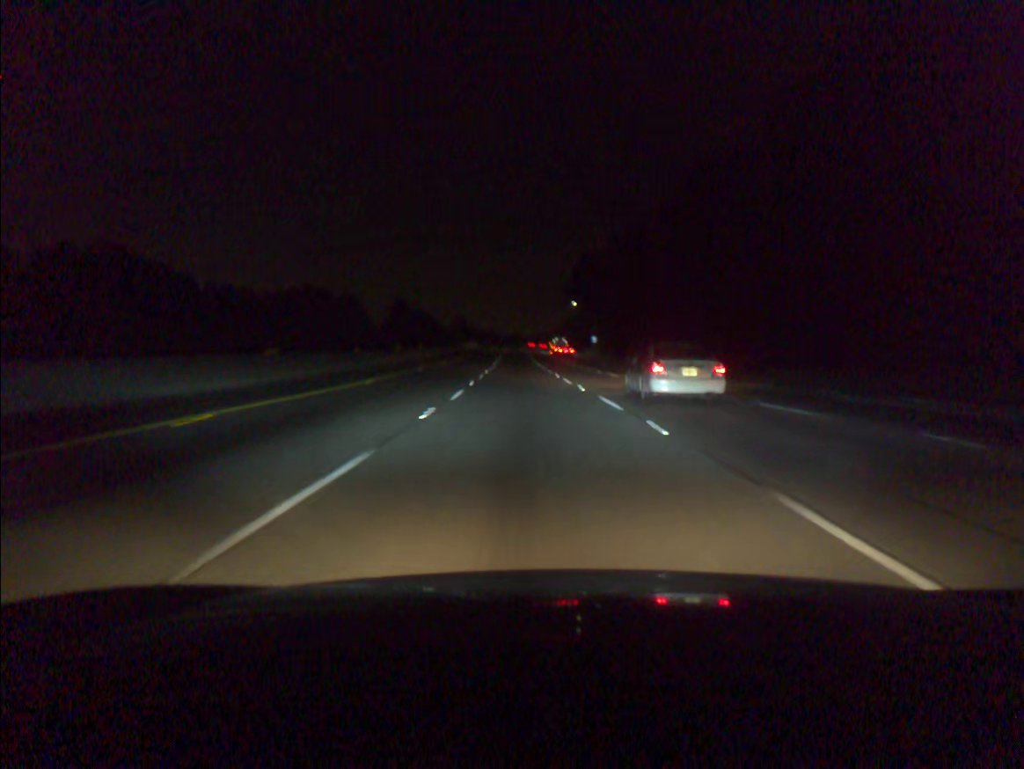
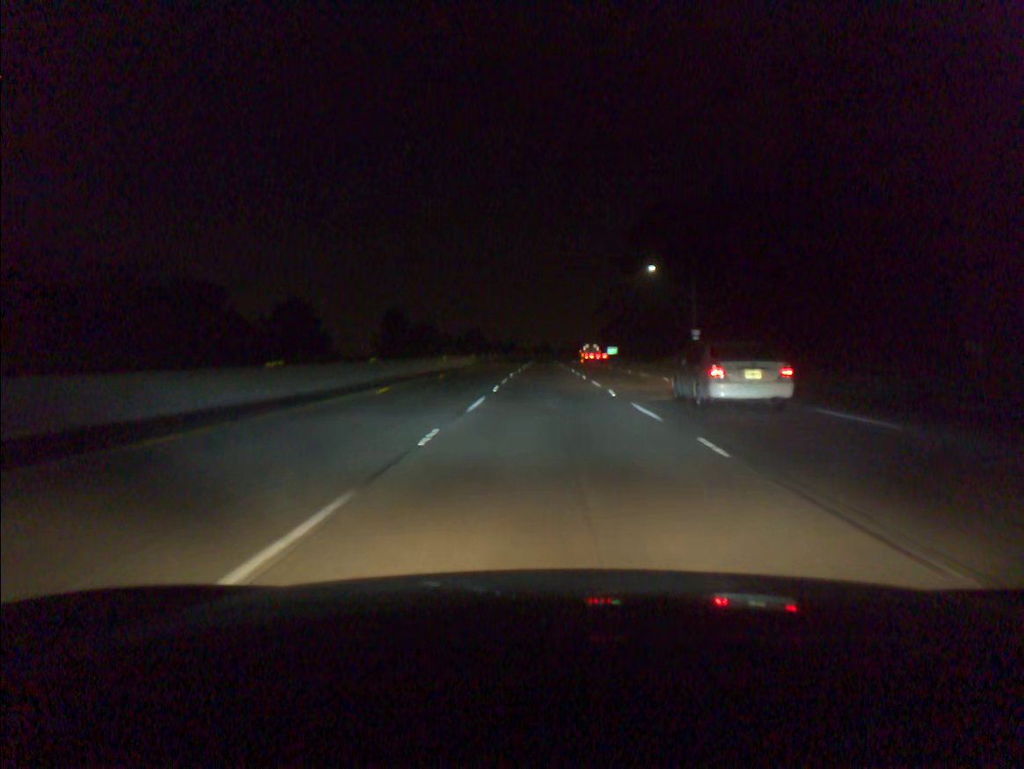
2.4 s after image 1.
(-2.5, +75.2) m; -2°
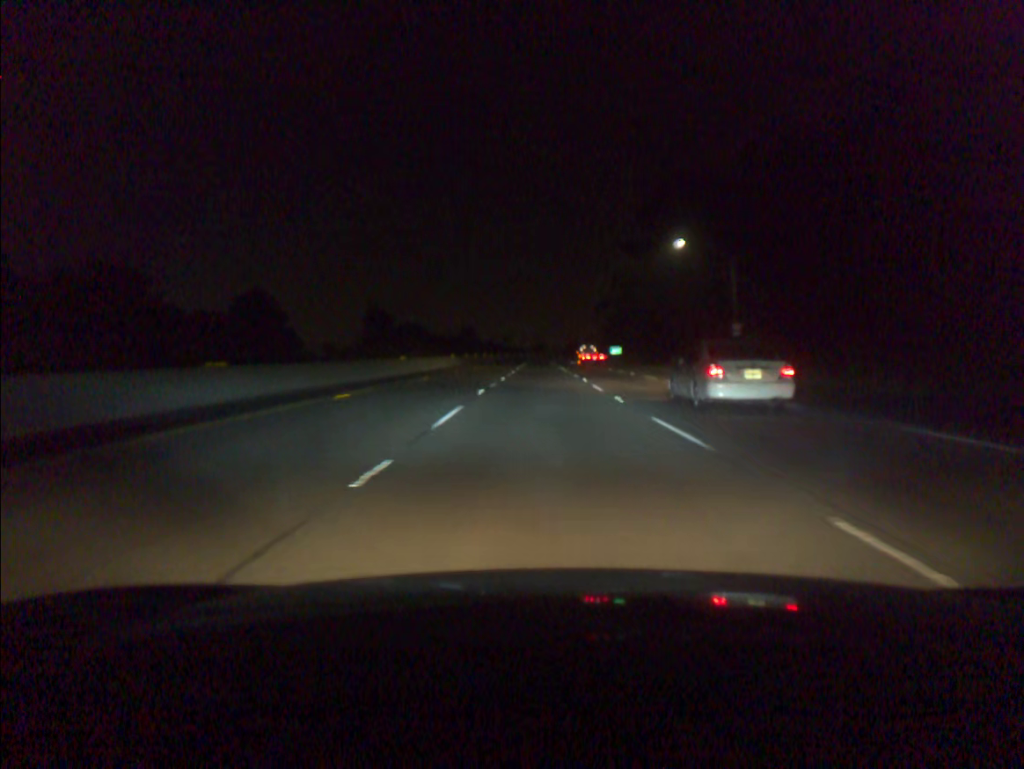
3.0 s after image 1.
(0.0, +18.8) m; 0°
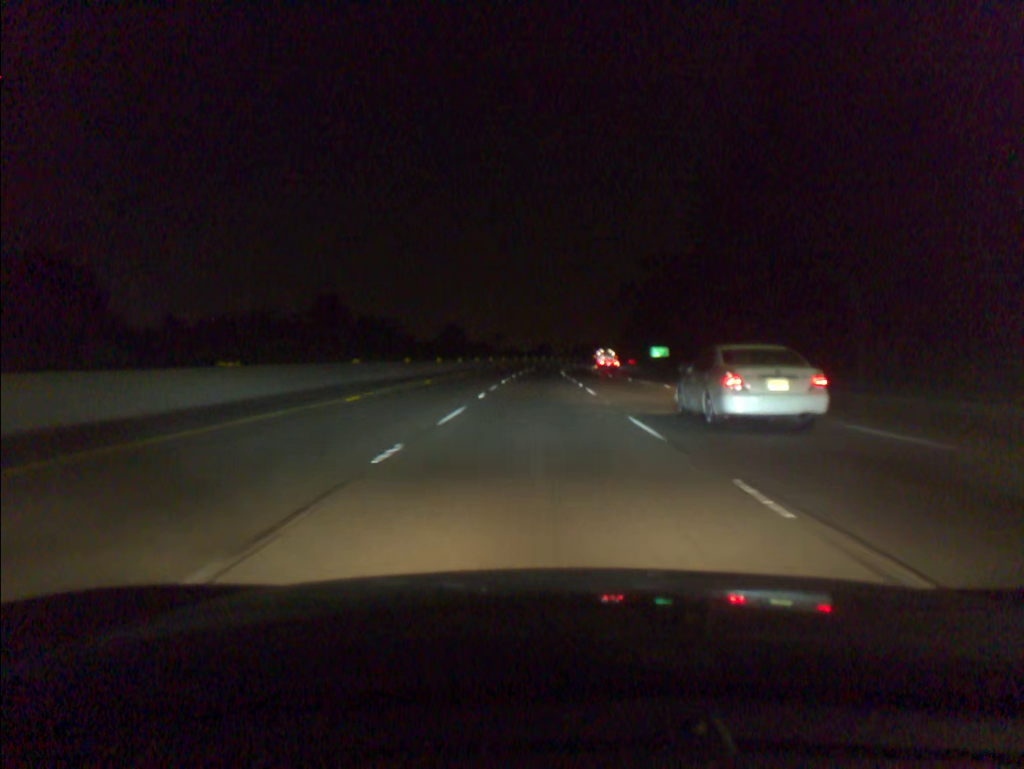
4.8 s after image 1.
(0.0, +56.5) m; 0°
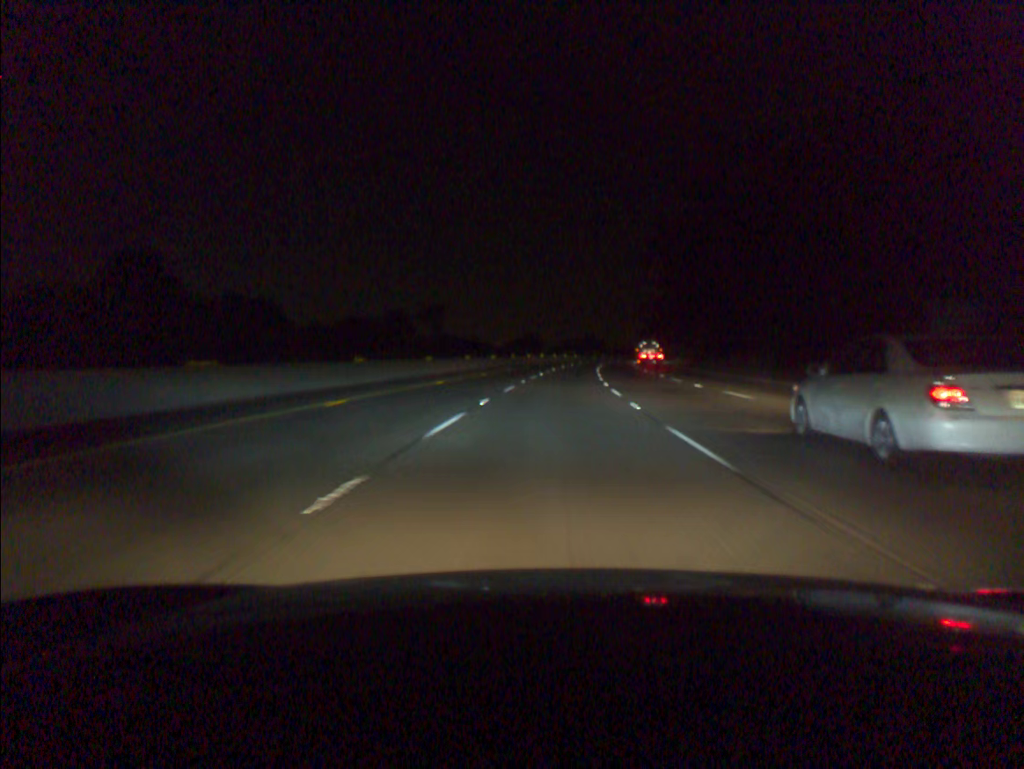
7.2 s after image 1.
(+0.3, +76.1) m; +1°
